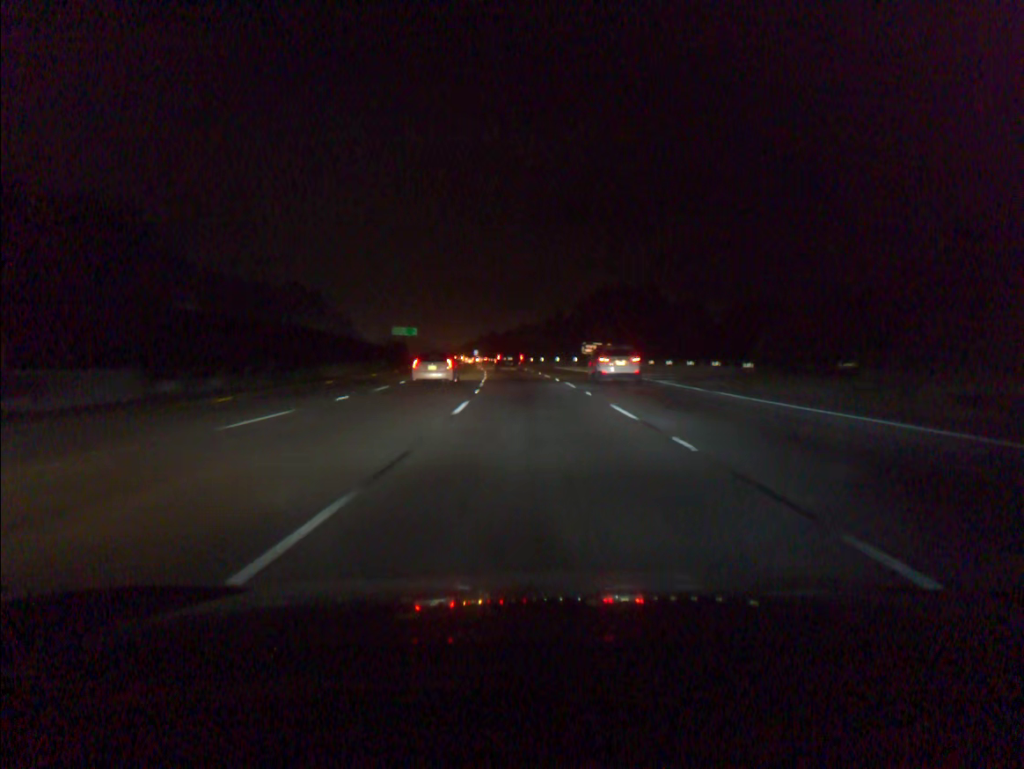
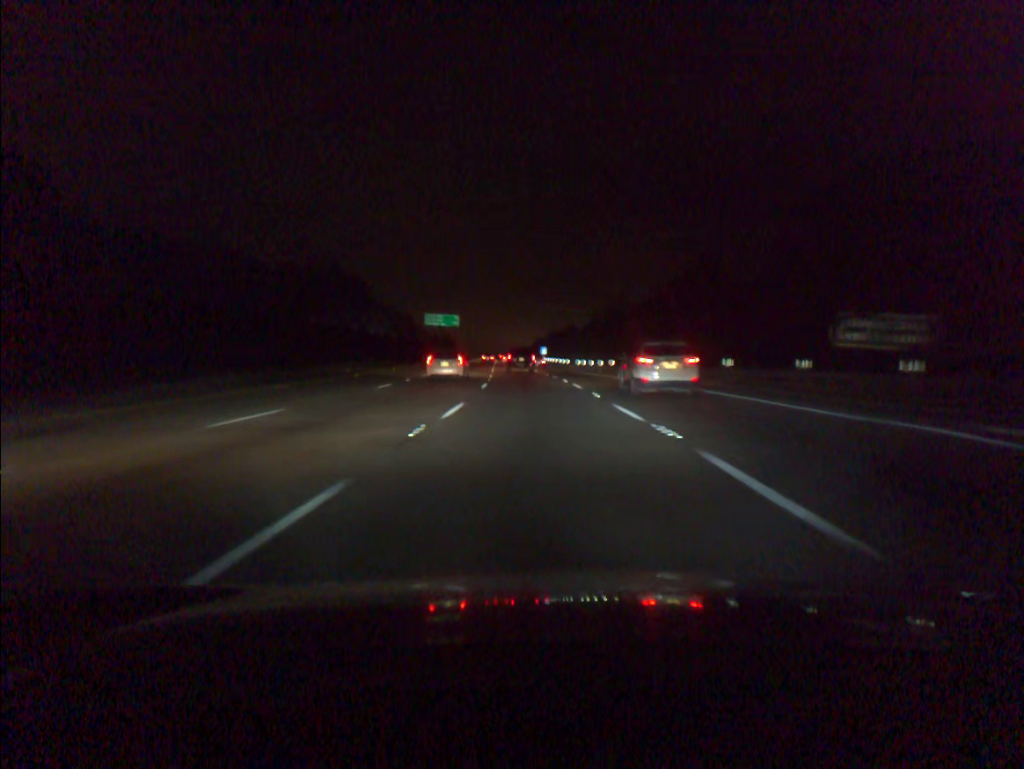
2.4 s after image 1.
(-3.2, +68.3) m; -6°
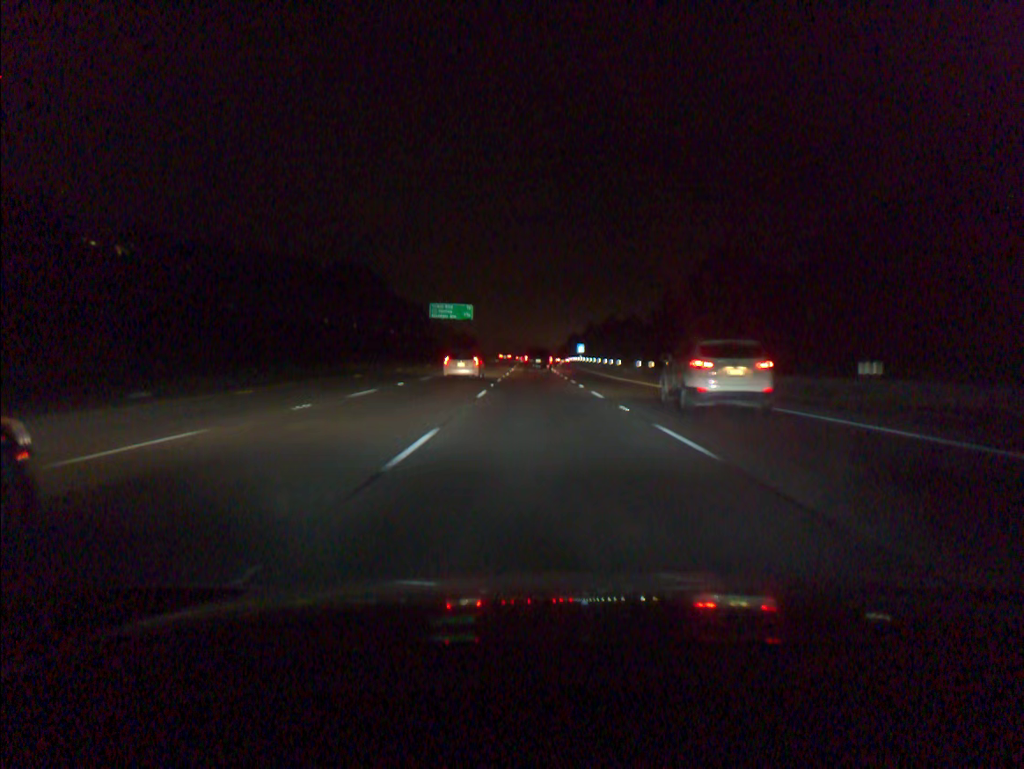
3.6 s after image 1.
(-0.7, +34.1) m; -2°
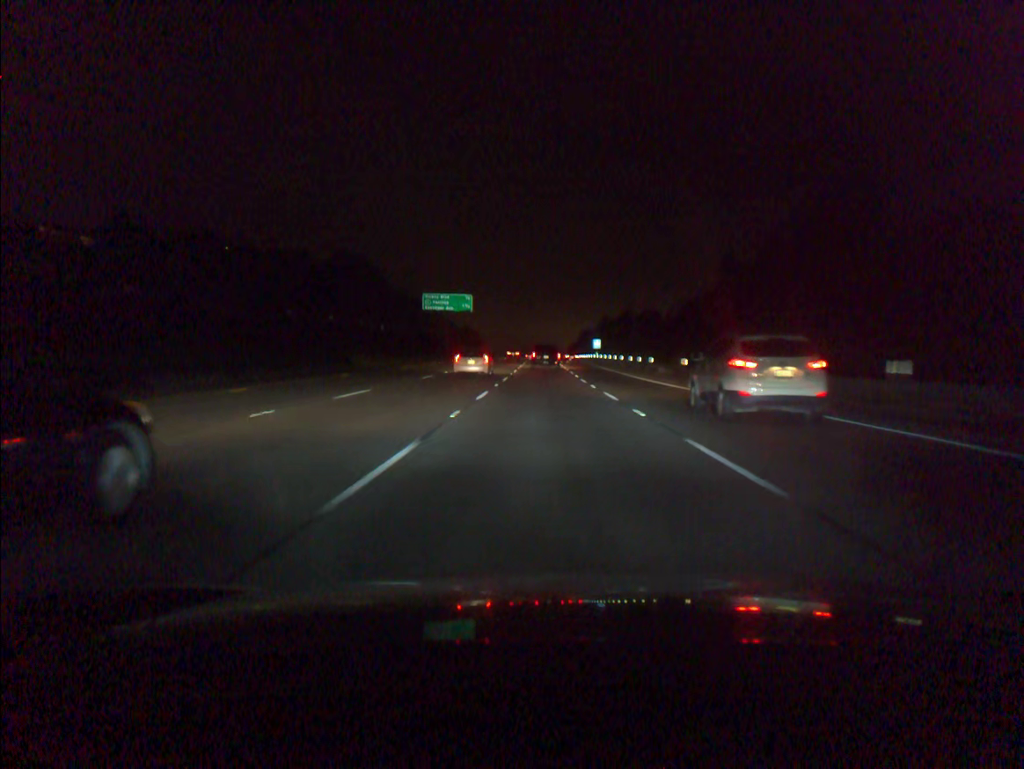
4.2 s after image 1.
(-0.1, +16.9) m; -1°
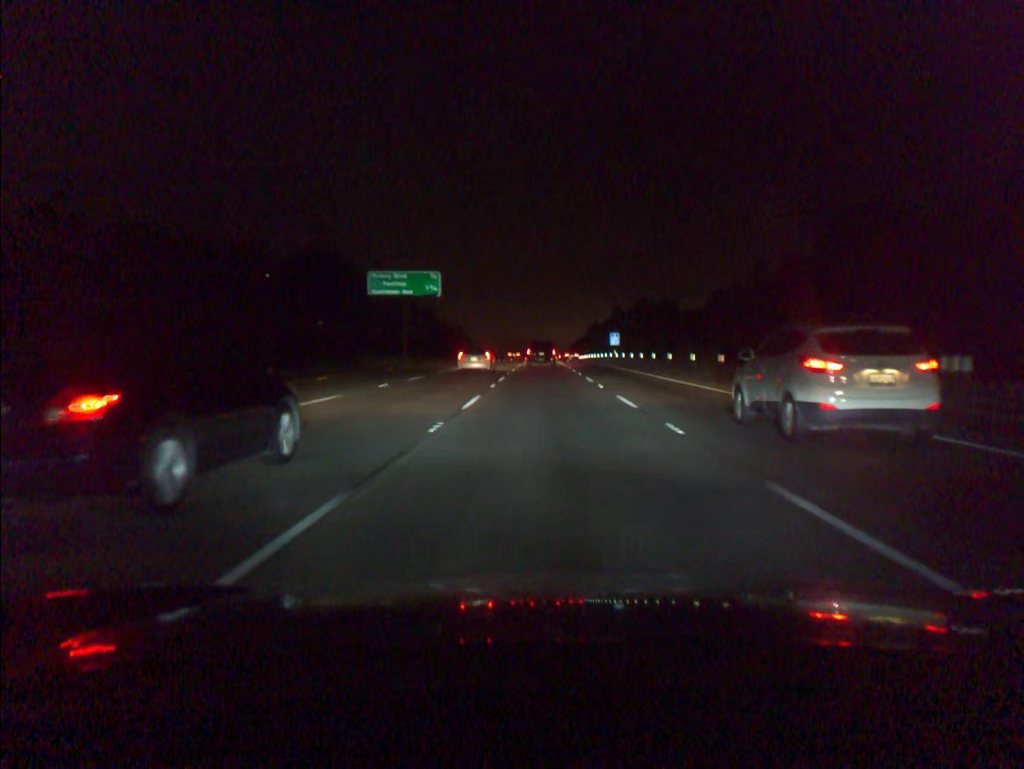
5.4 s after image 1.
(0.0, +33.1) m; 0°
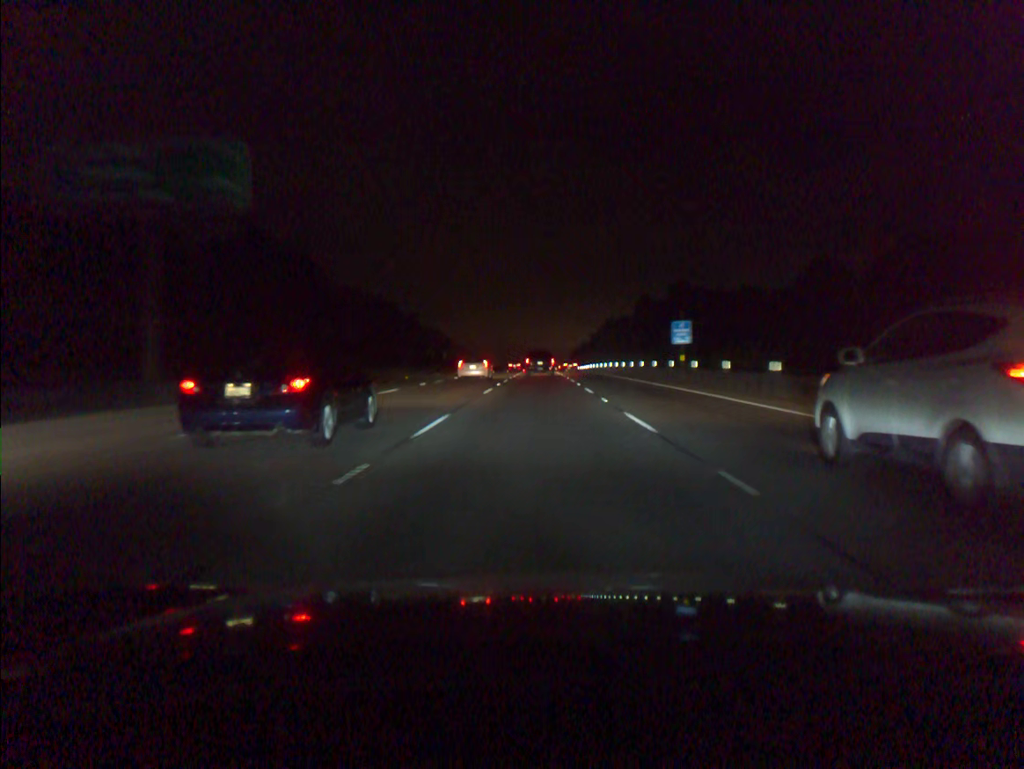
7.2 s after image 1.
(+0.1, +48.6) m; 0°
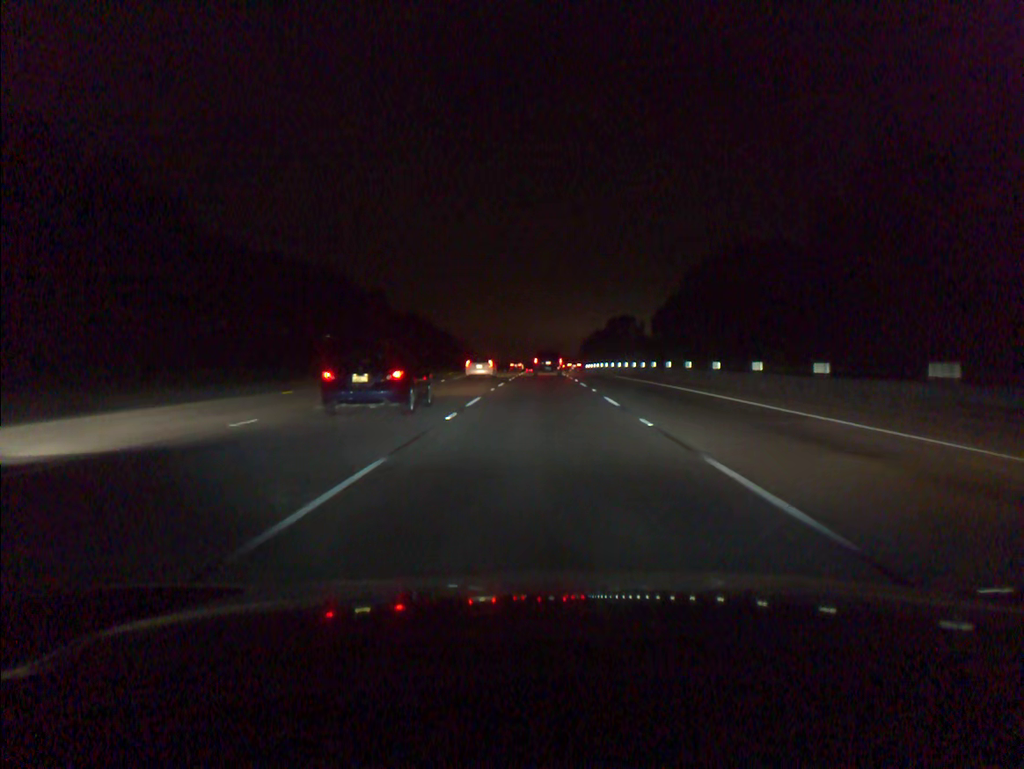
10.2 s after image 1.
(-0.2, +80.4) m; 0°
